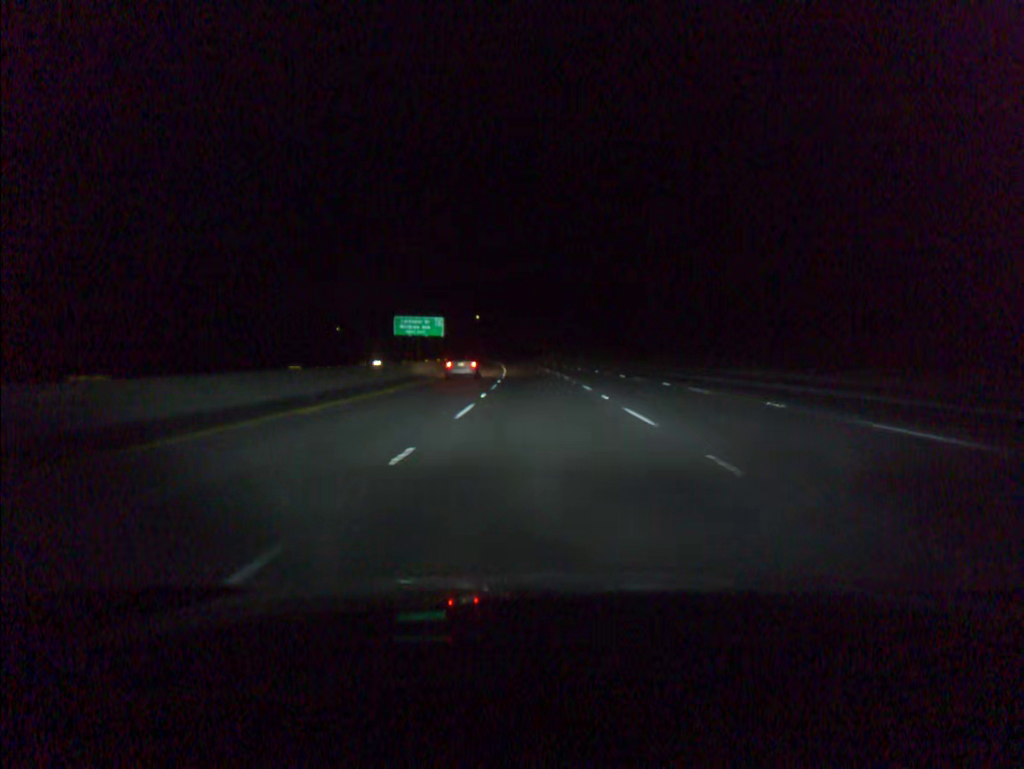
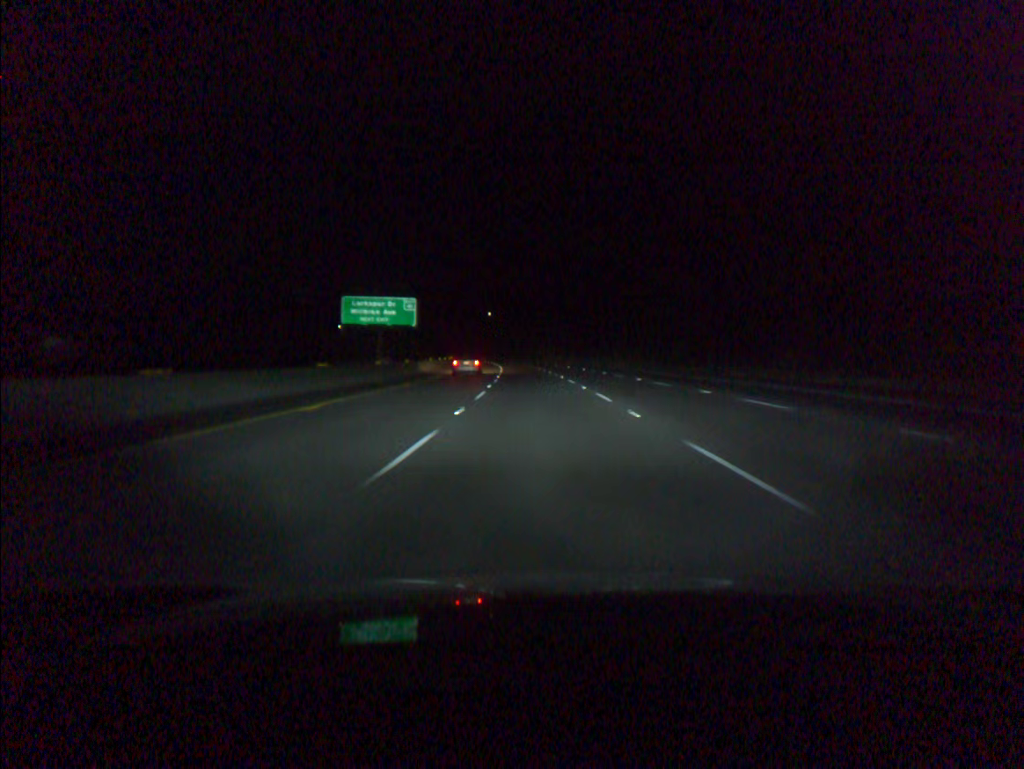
(-0.4, +36.6) m; -1°
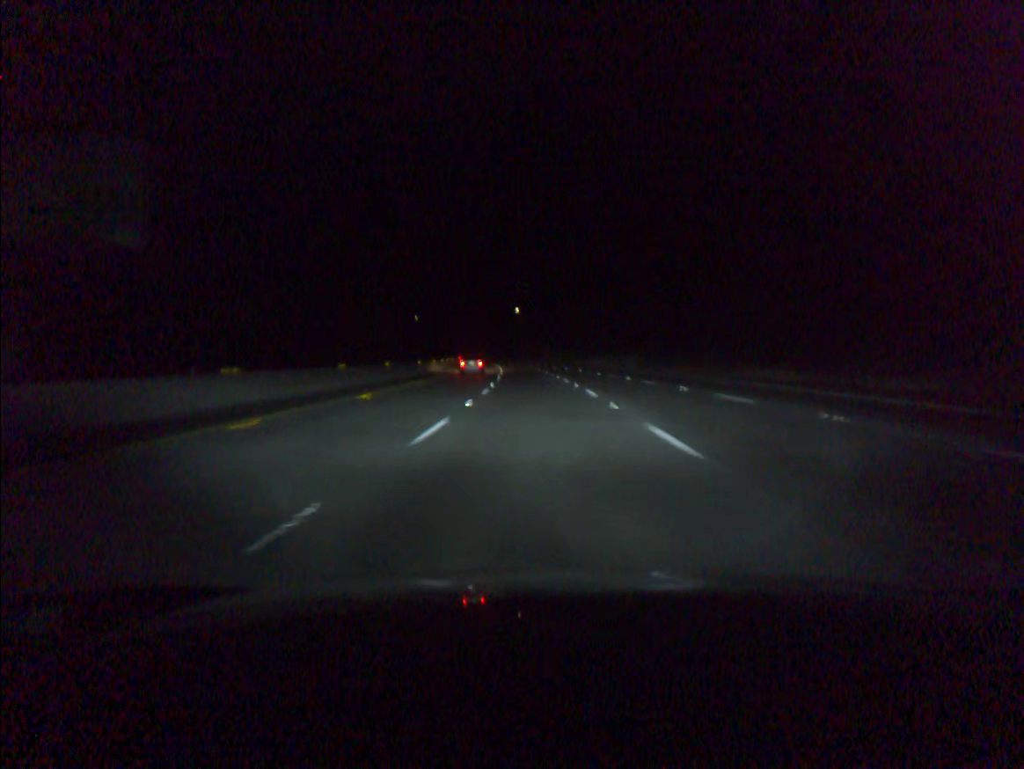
(-1.0, +55.0) m; -2°
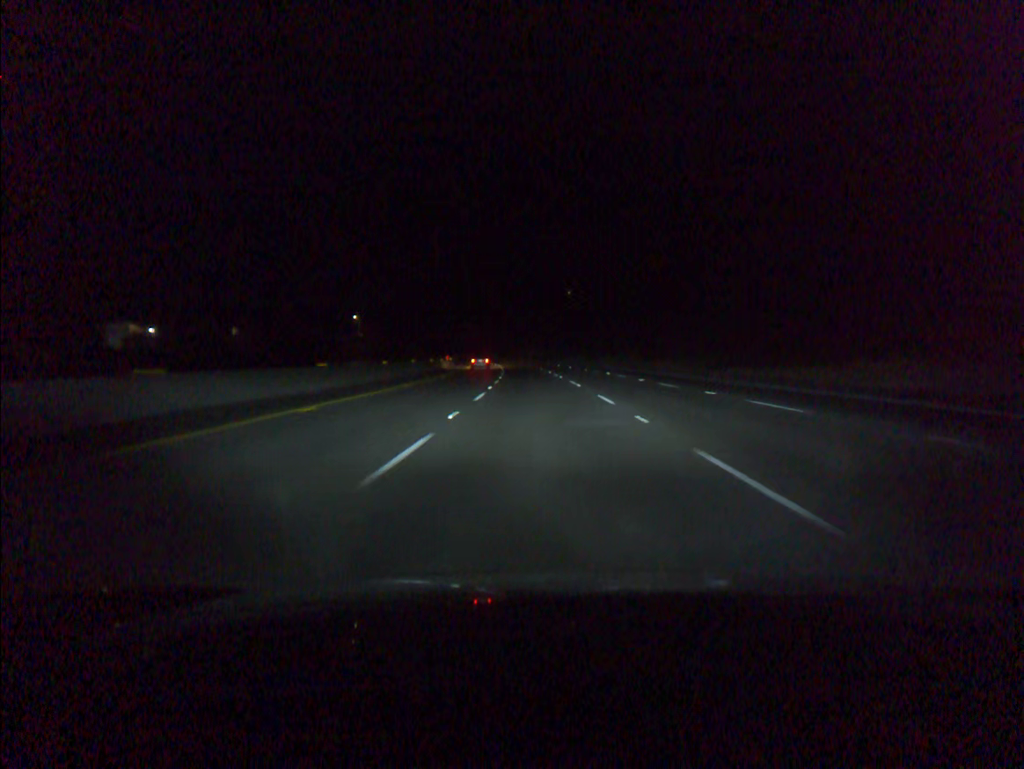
(-3.2, +91.6) m; -4°
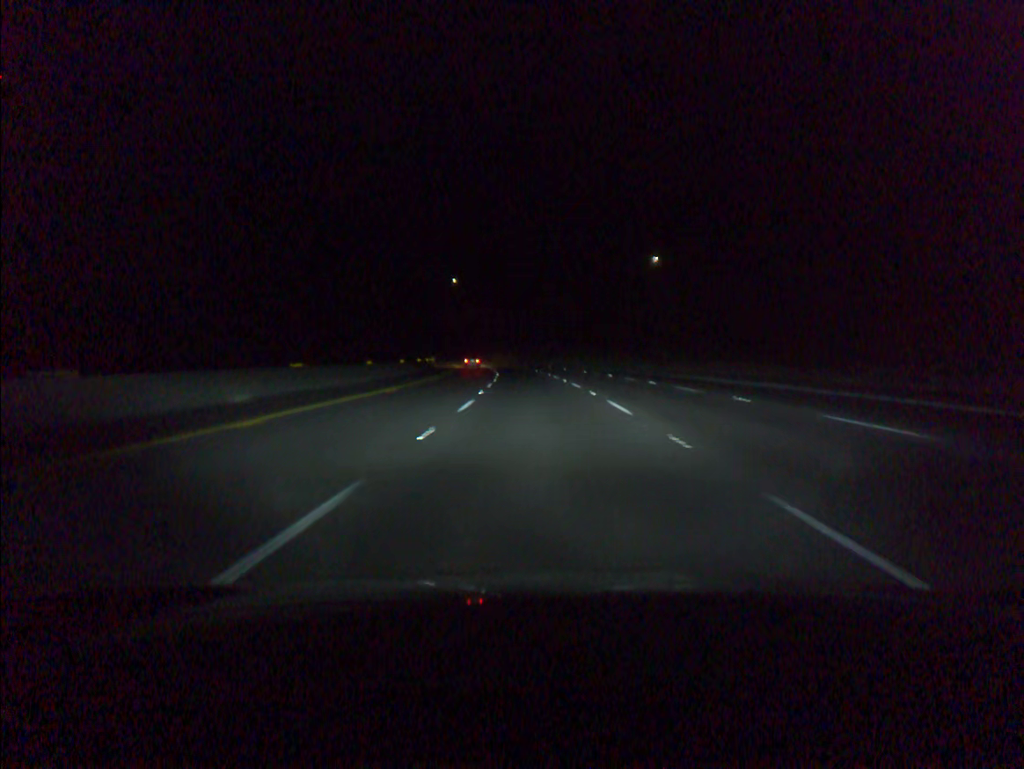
(-2.9, +91.5) m; -4°
